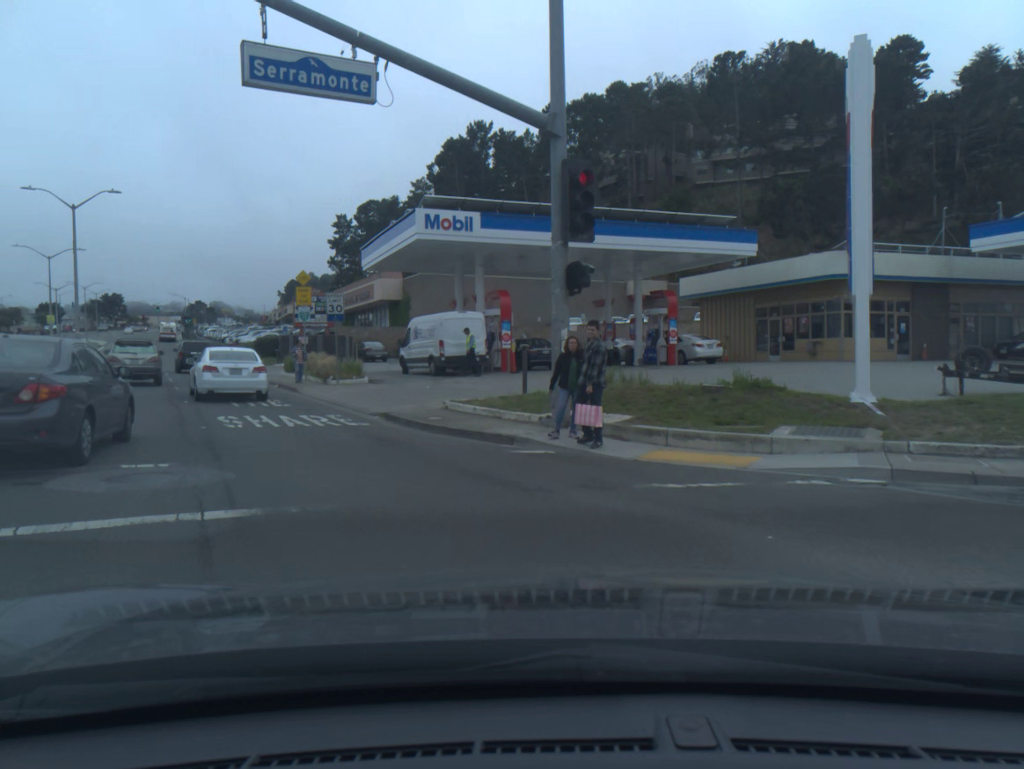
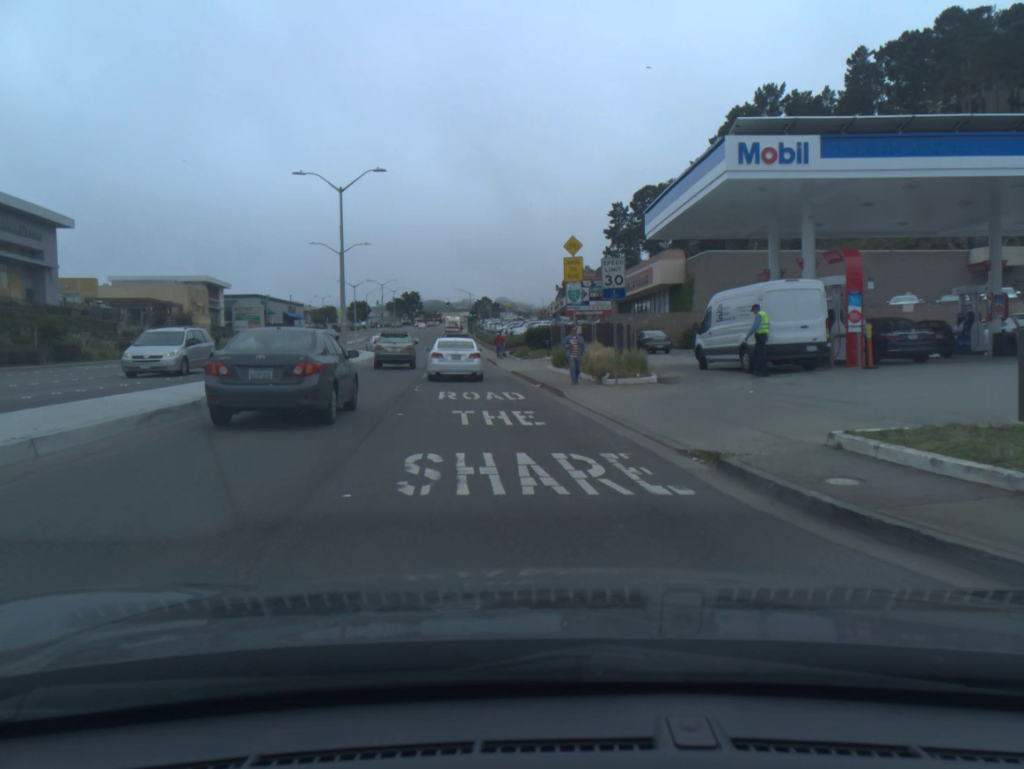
(-1.4, +8.1) m; -18°
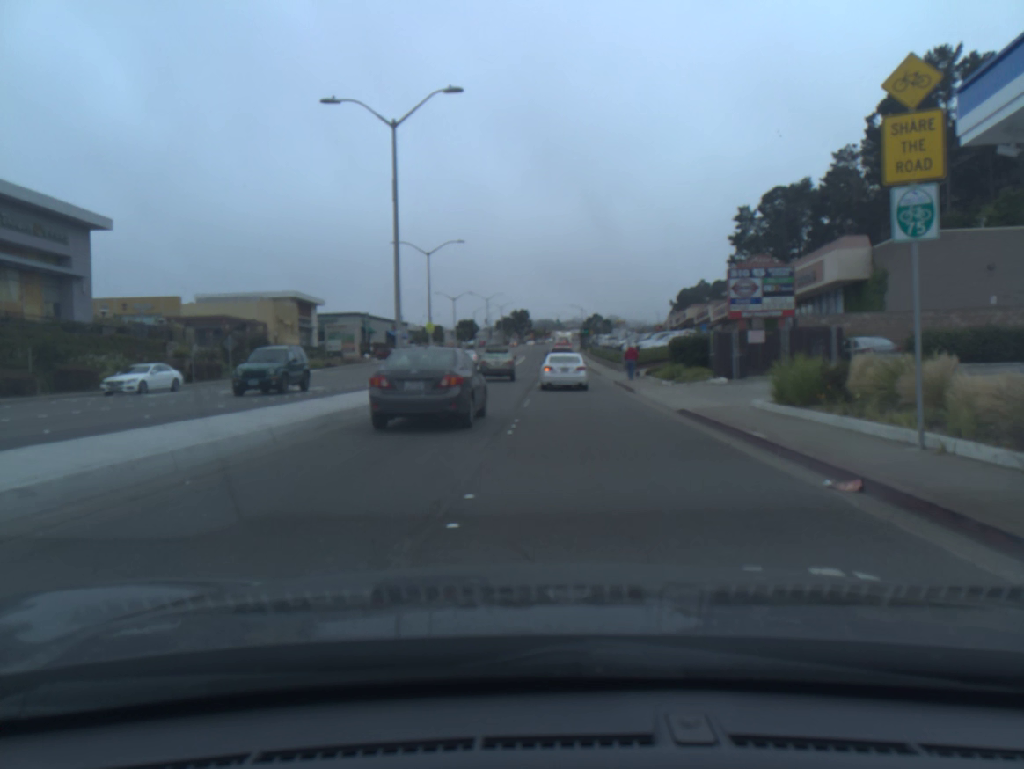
(-1.2, +15.2) m; -6°
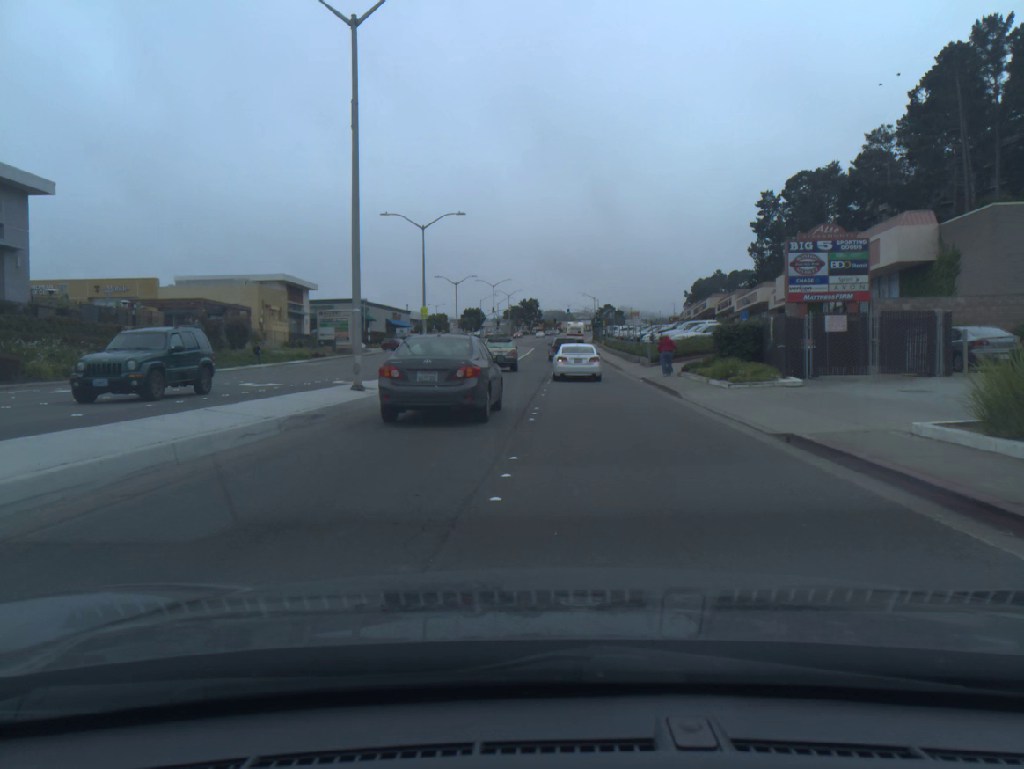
(0.0, +6.6) m; 0°
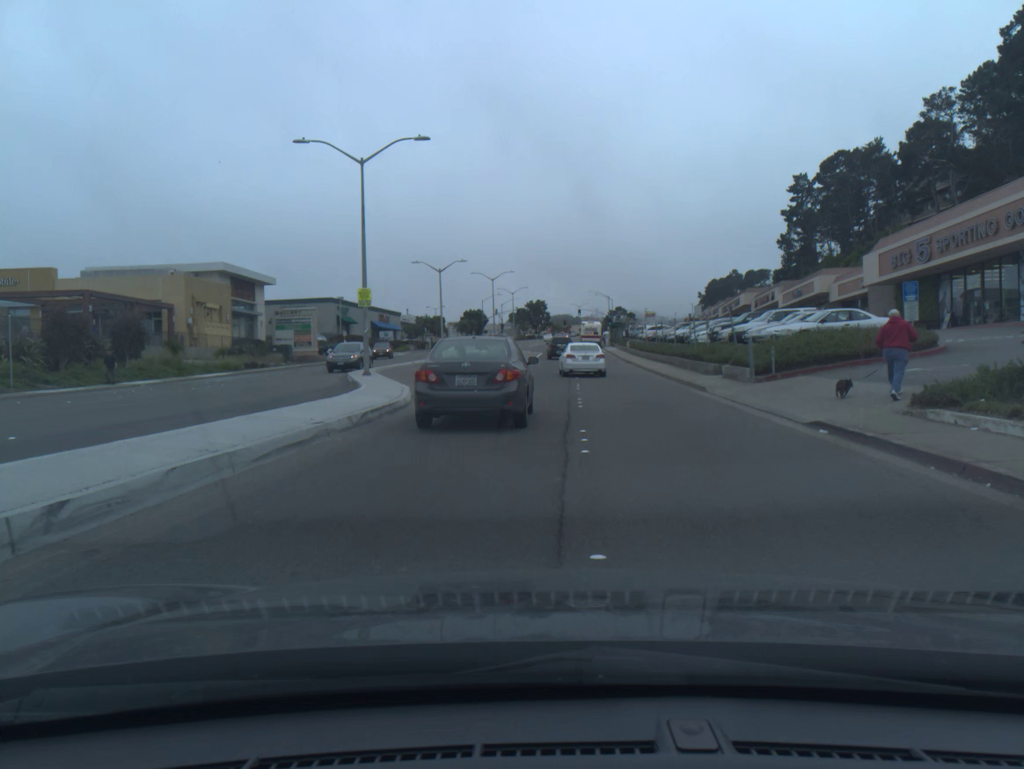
(-0.1, +18.8) m; 0°
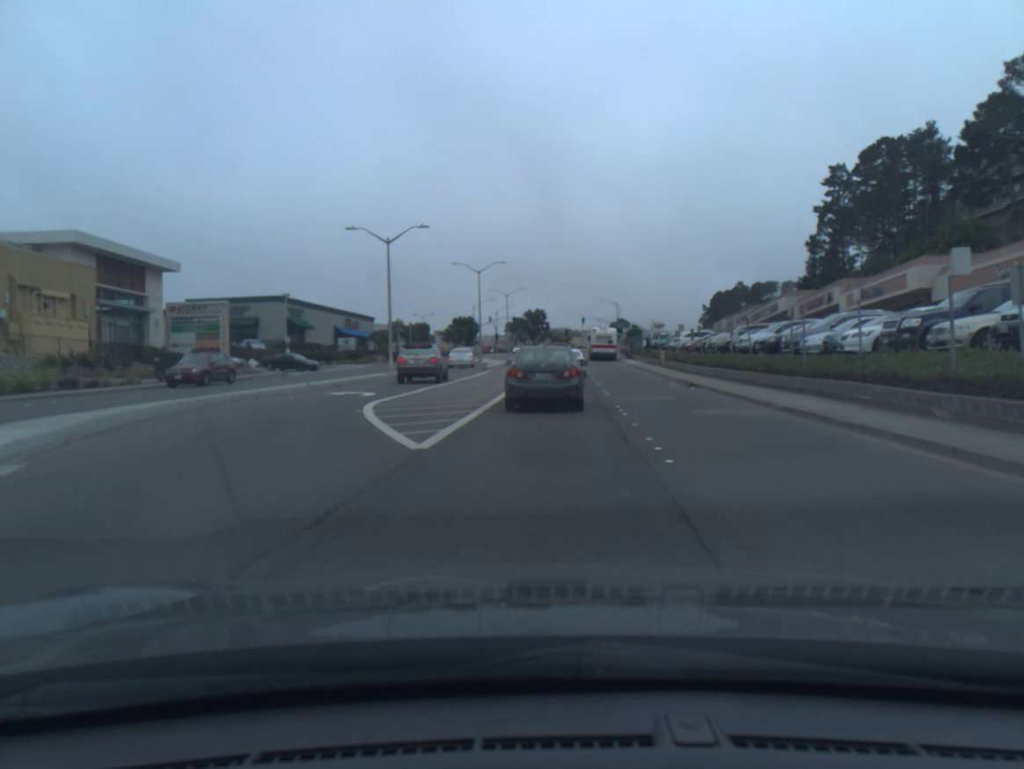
(0.0, +22.3) m; 0°
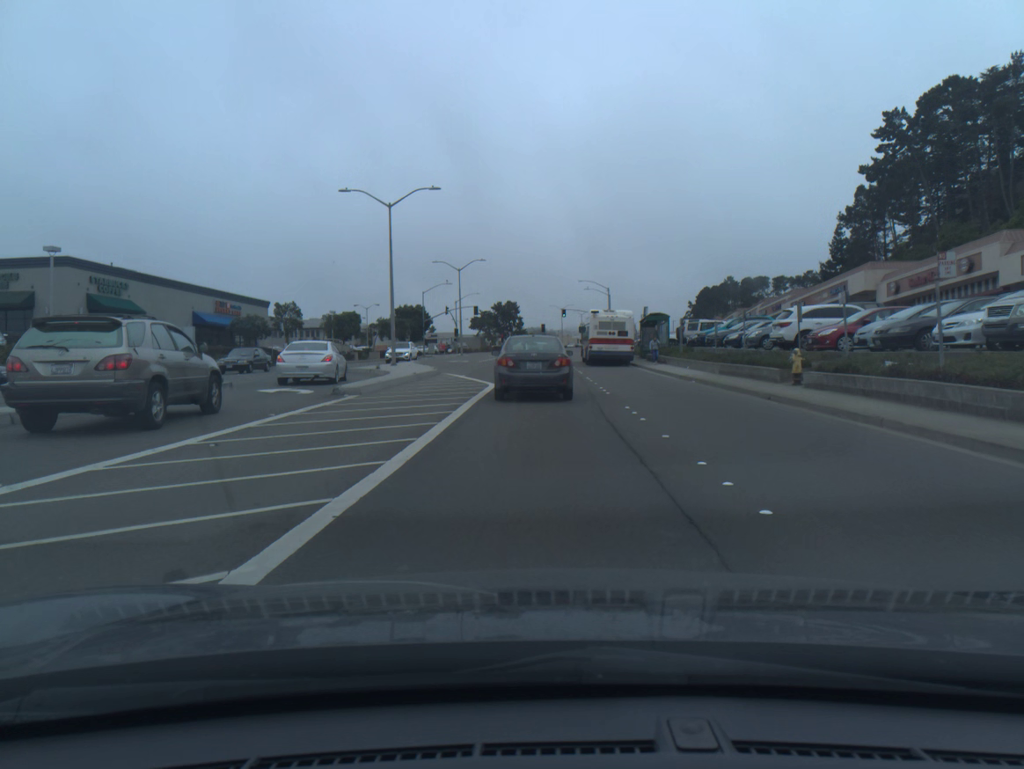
(+0.7, +32.3) m; +2°
